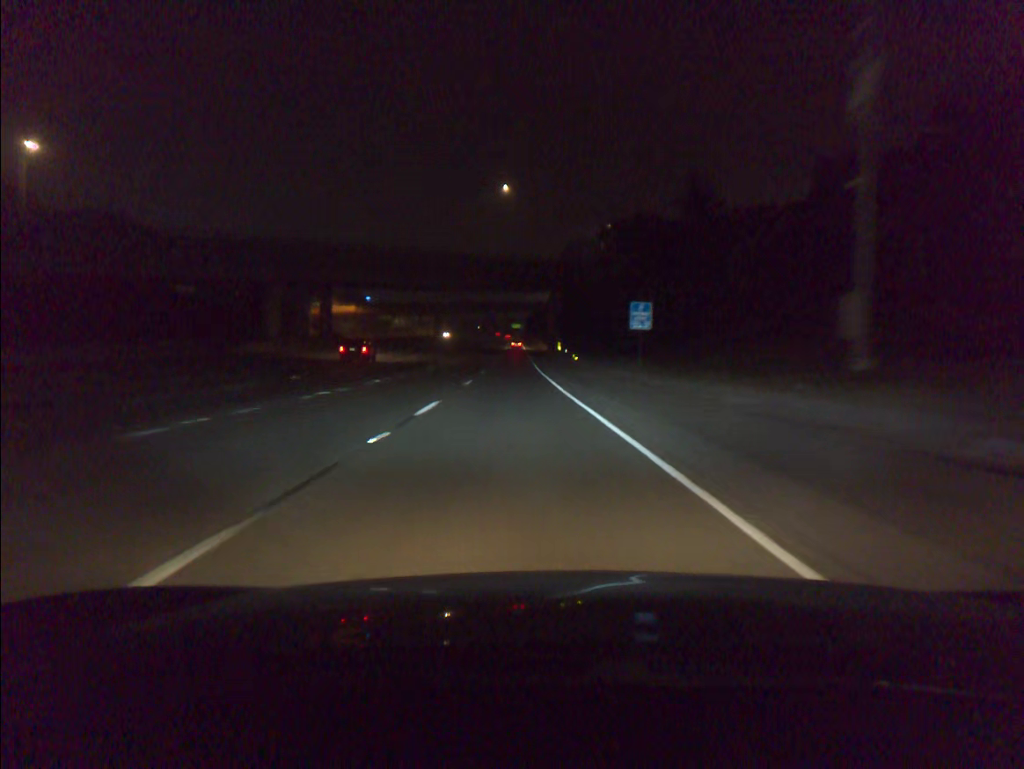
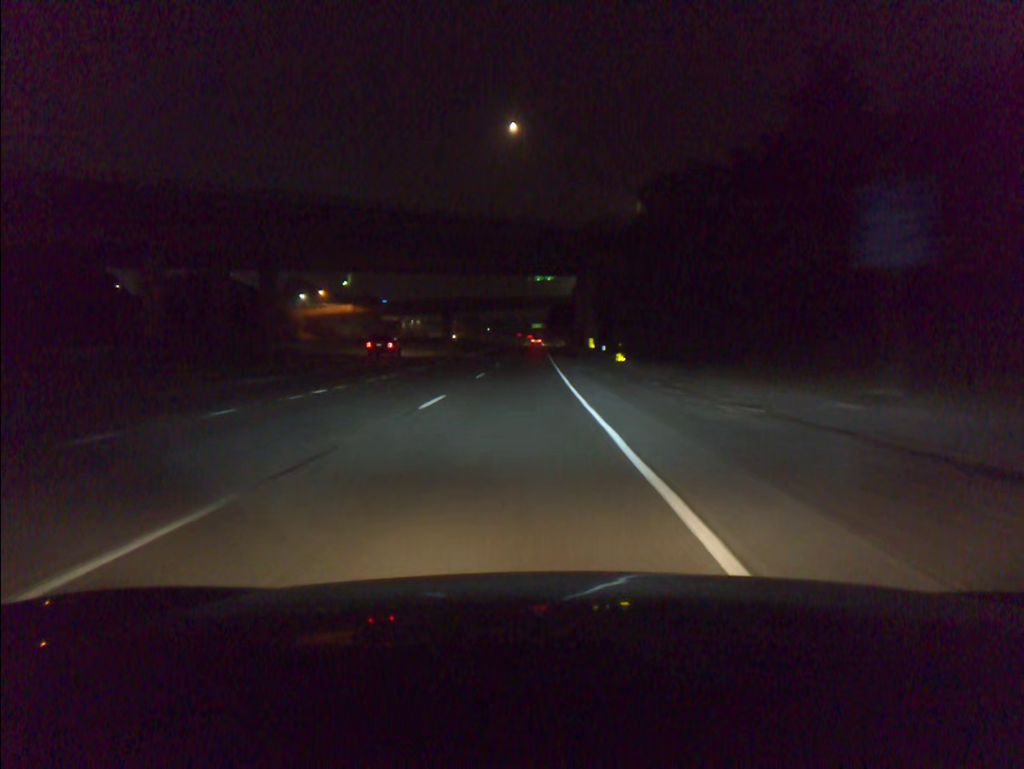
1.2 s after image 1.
(-0.3, +28.1) m; -2°
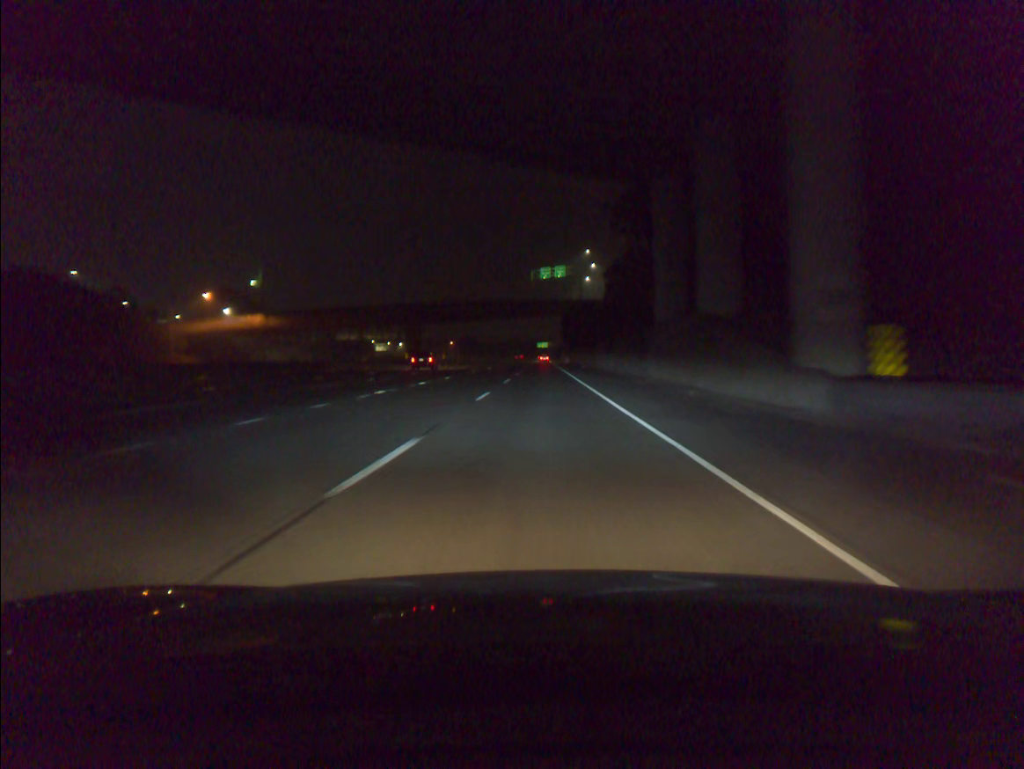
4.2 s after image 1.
(-0.9, +67.9) m; 0°
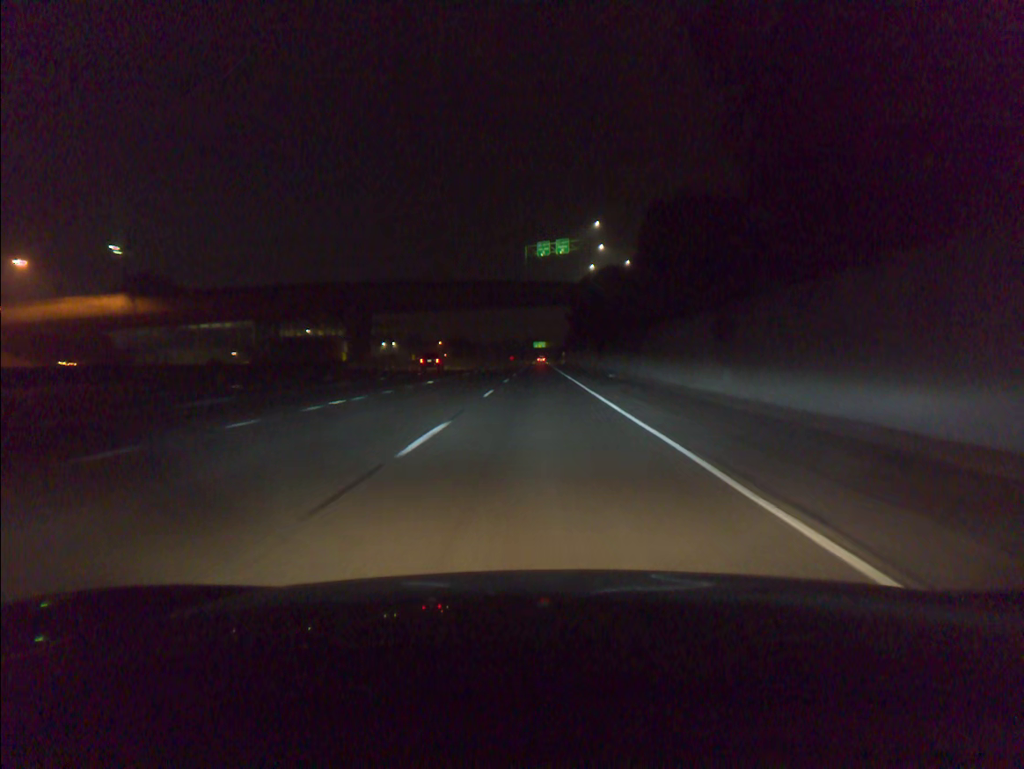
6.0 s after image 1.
(+0.1, +40.7) m; 0°
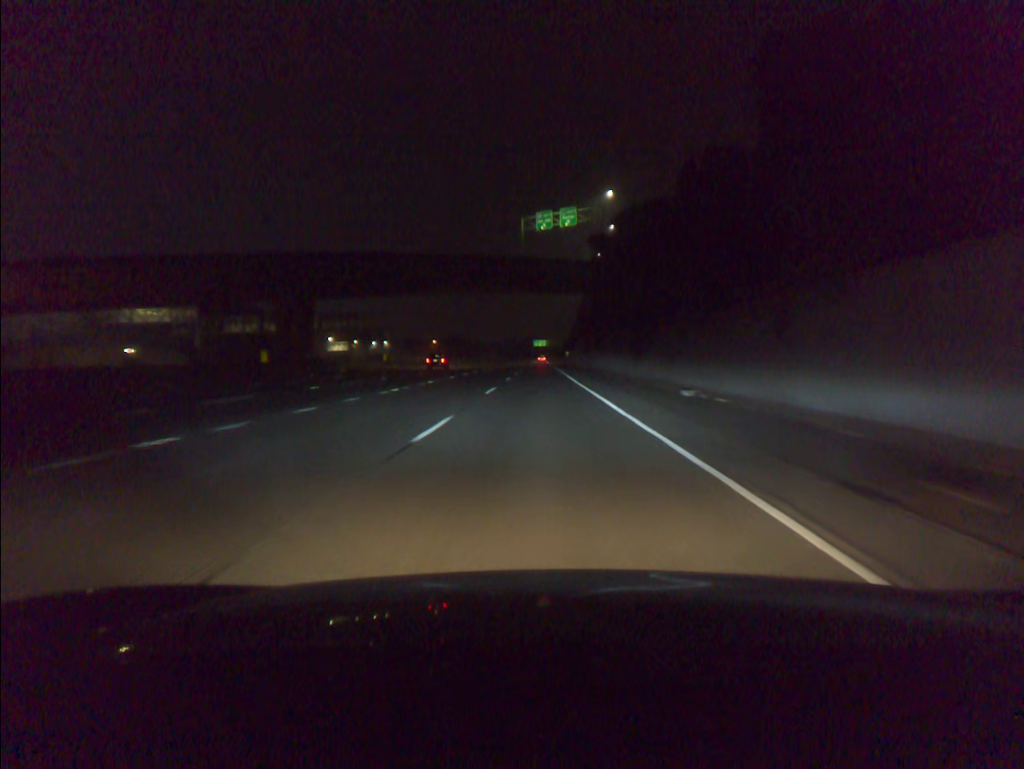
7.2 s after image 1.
(0.0, +27.3) m; 0°
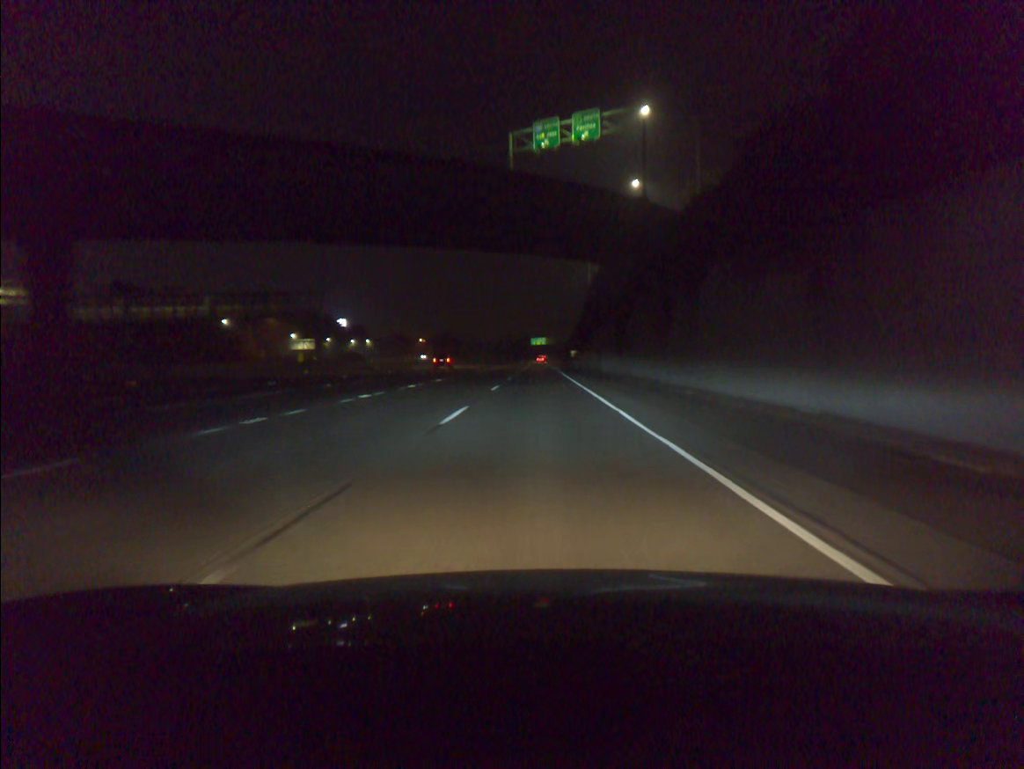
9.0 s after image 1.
(0.0, +41.2) m; 0°
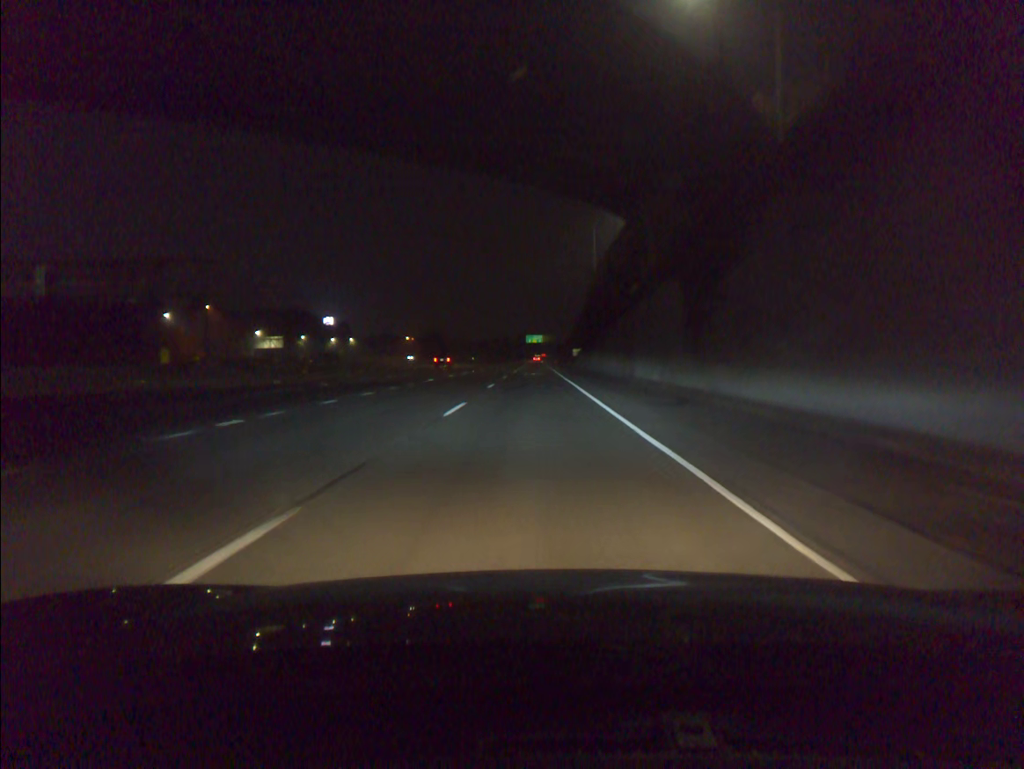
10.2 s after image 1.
(+0.1, +27.6) m; 0°
